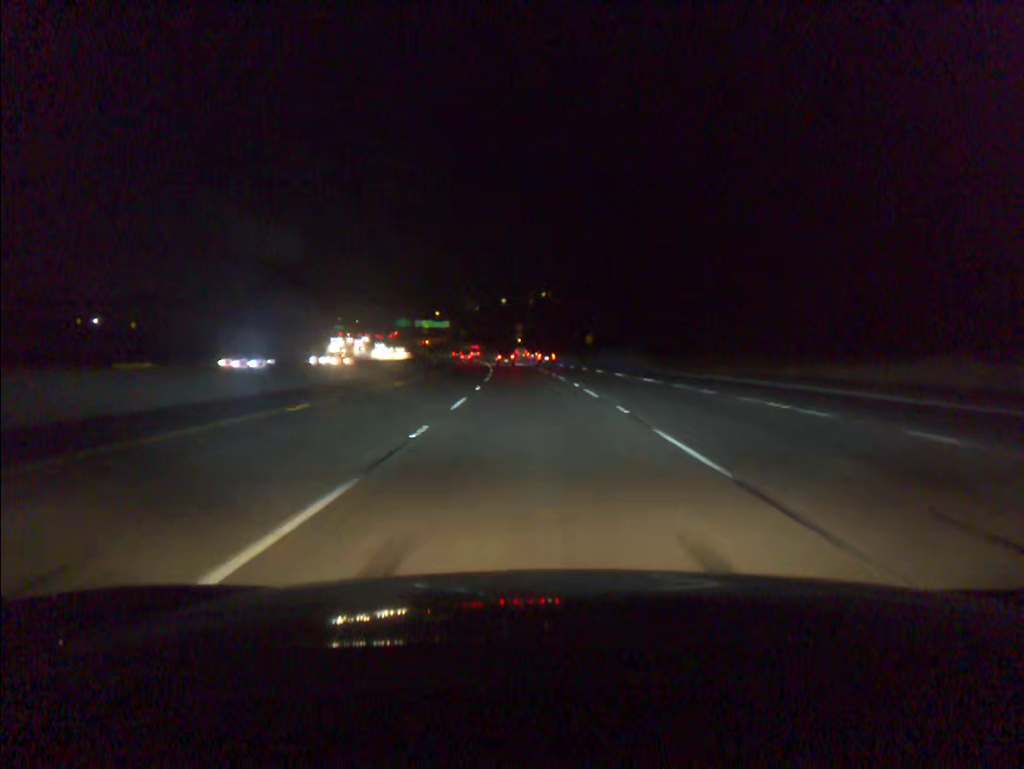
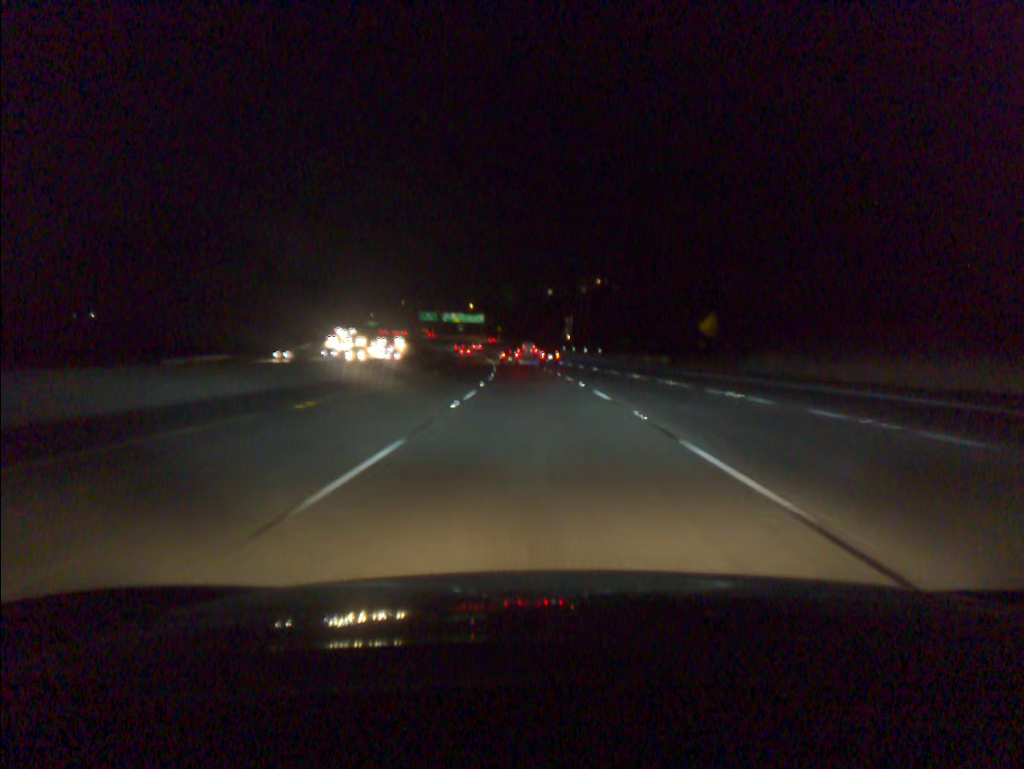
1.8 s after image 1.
(-1.8, +58.4) m; -4°
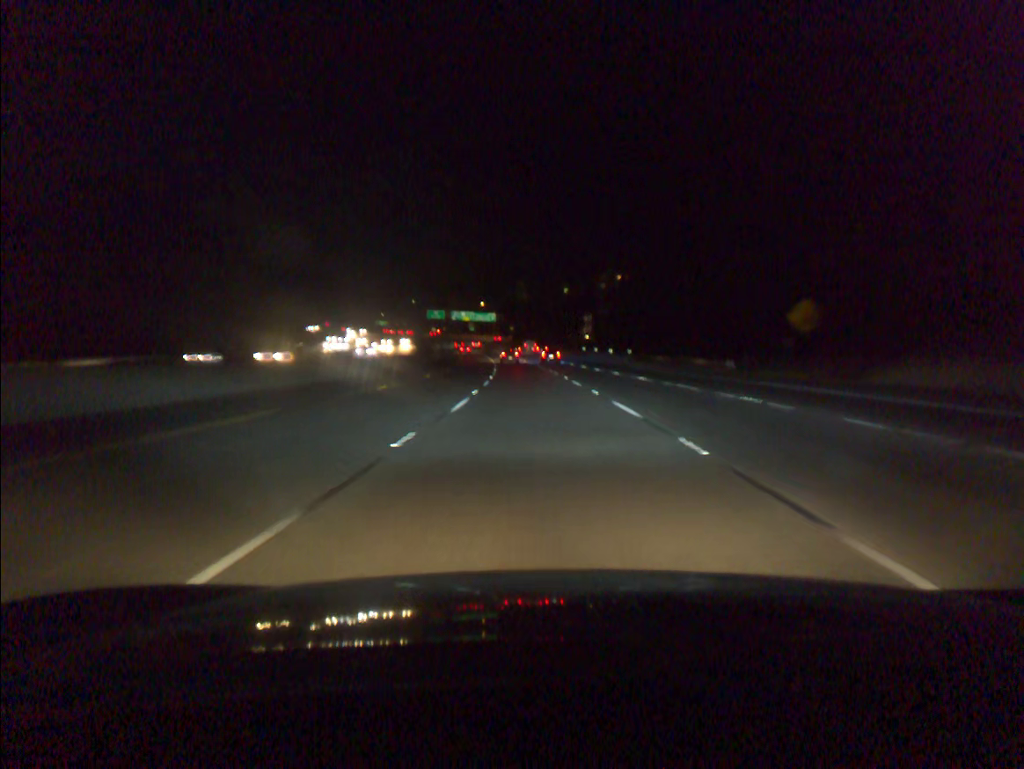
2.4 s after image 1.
(-0.2, +19.5) m; -1°
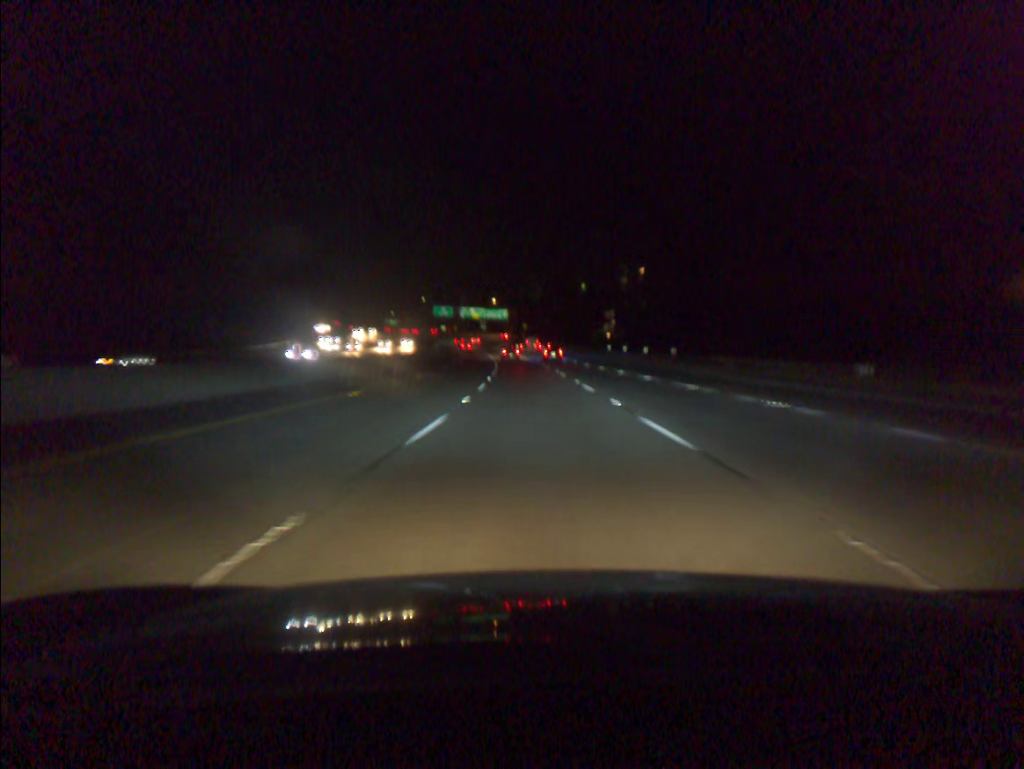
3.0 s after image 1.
(-0.2, +19.5) m; -1°
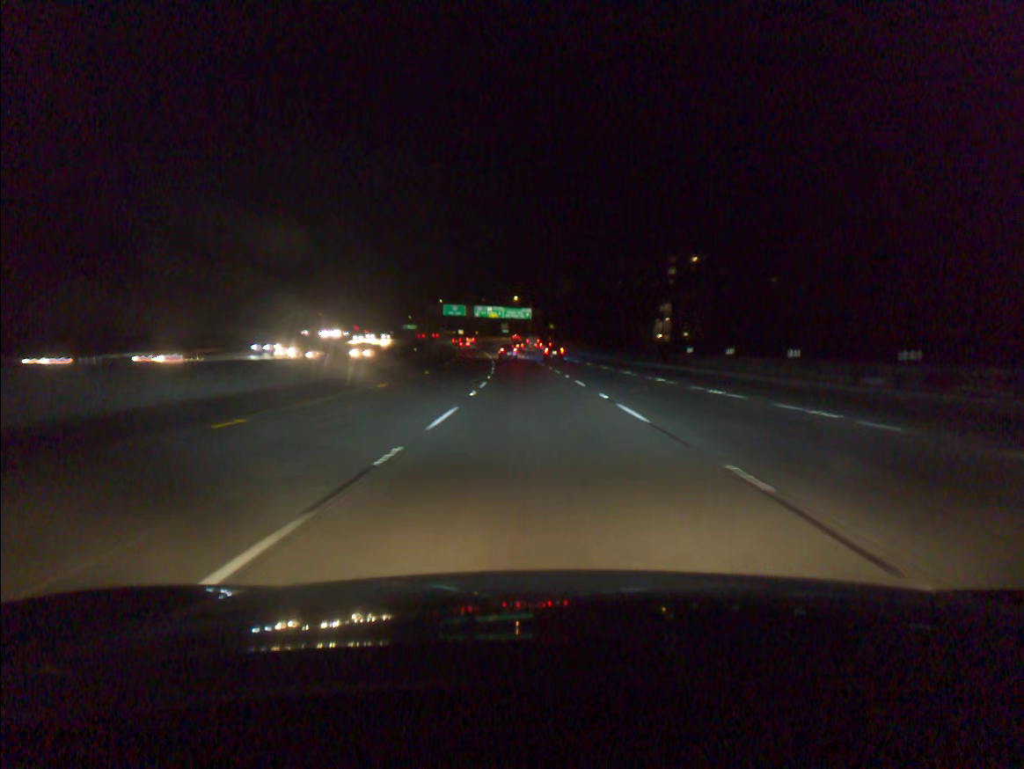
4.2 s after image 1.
(-0.7, +39.0) m; -2°
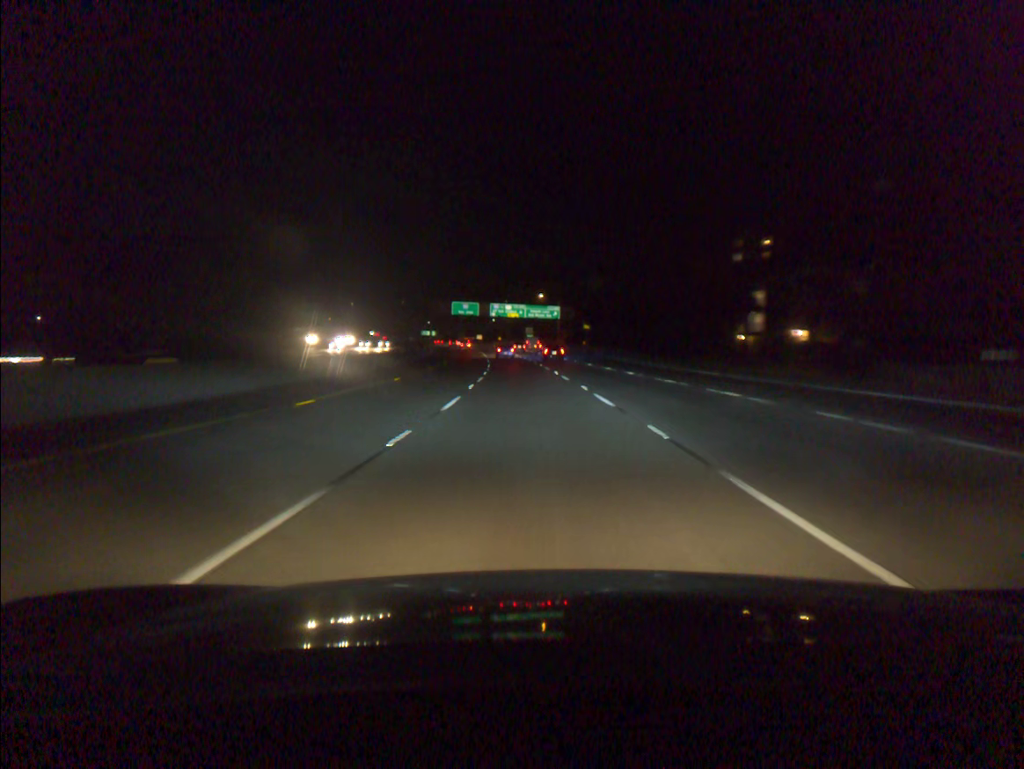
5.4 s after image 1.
(-0.6, +38.9) m; -2°
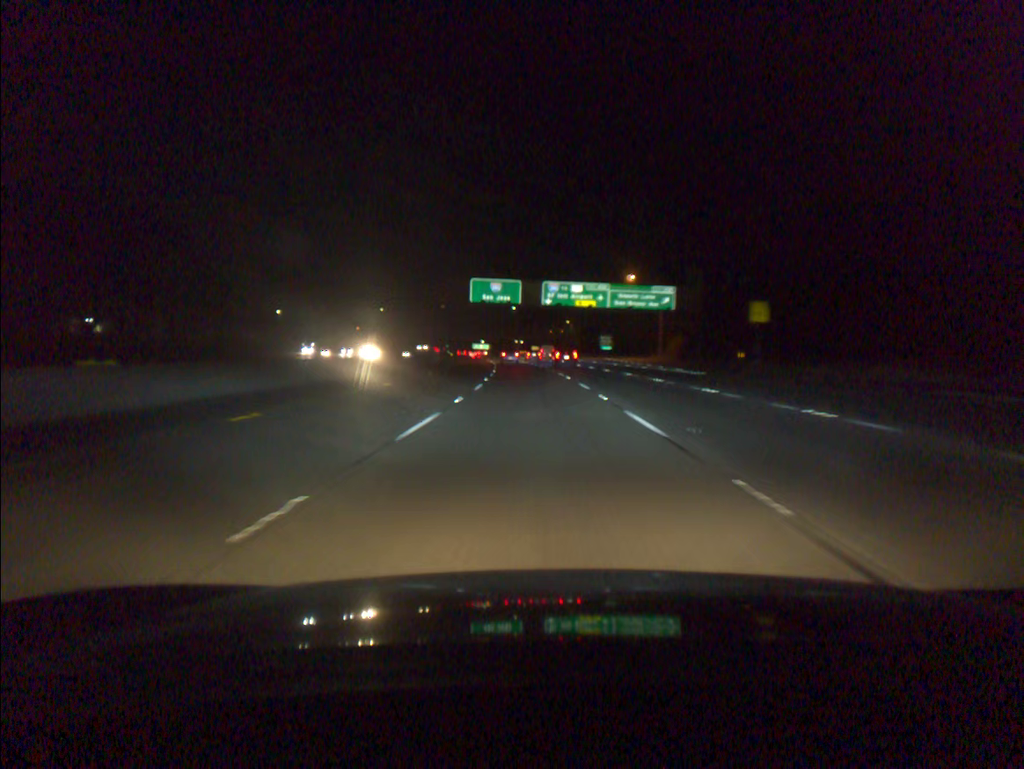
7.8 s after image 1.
(-3.3, +77.2) m; -5°
